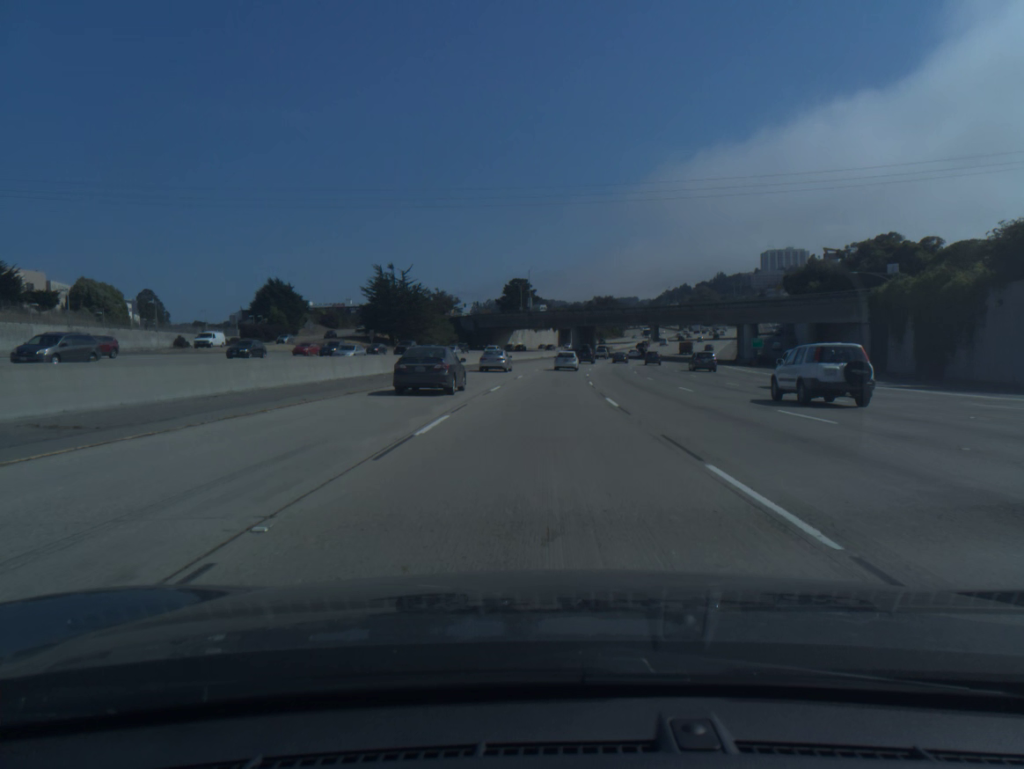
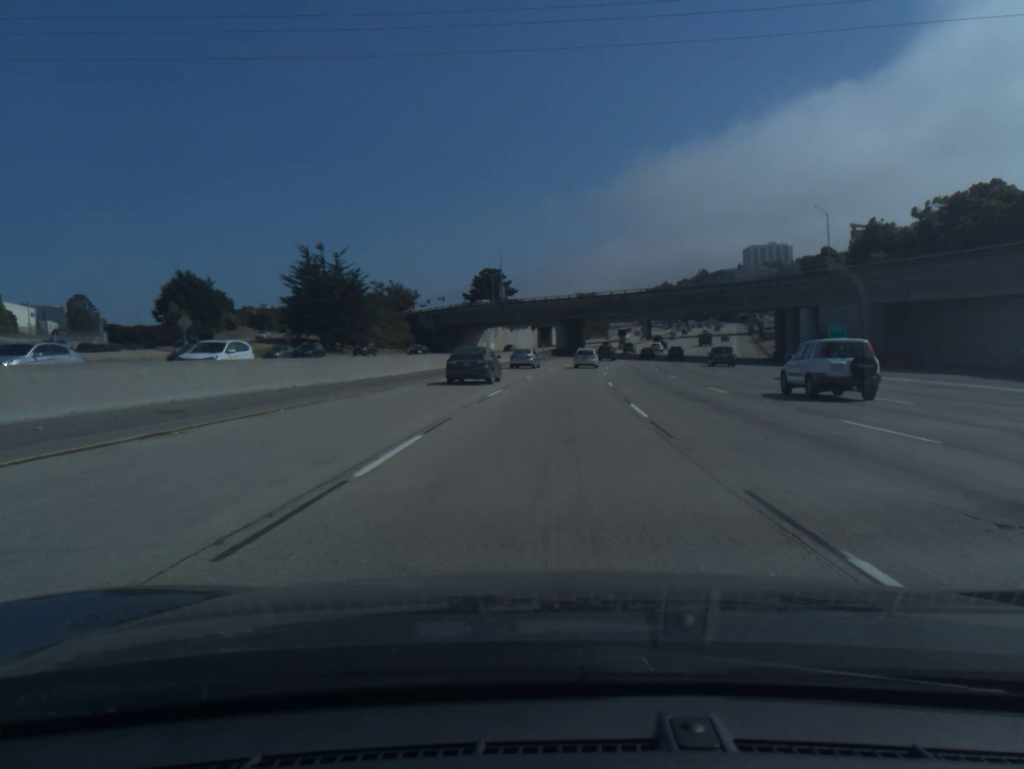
(+0.4, +33.4) m; +1°
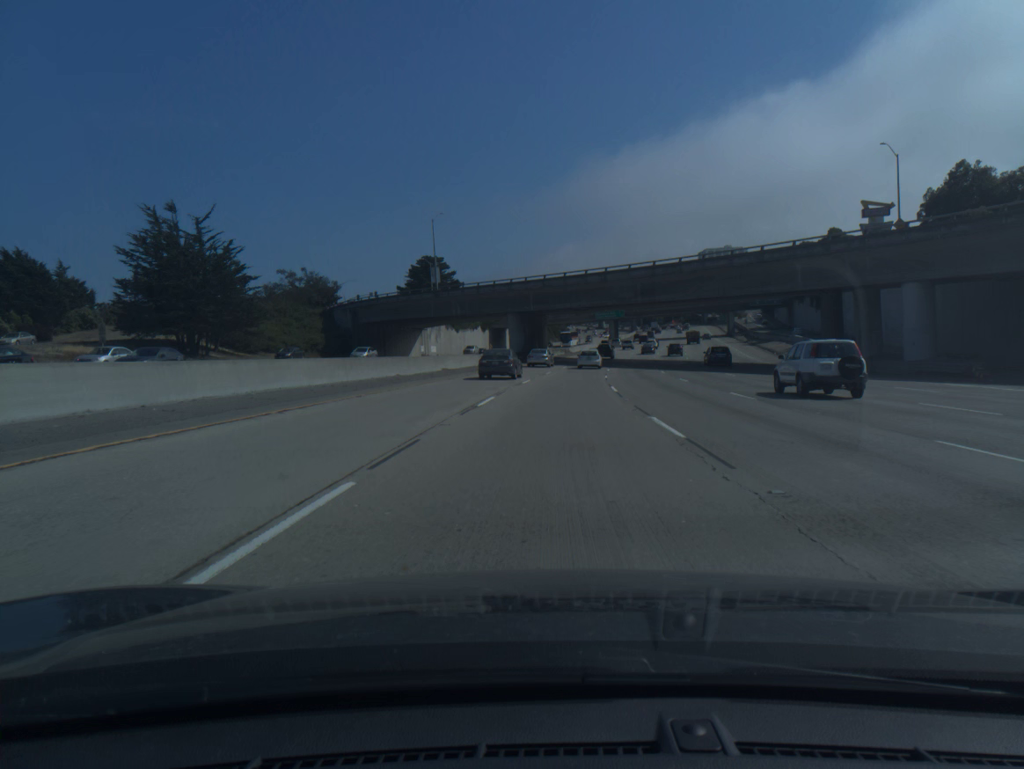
(+0.9, +33.3) m; +3°
